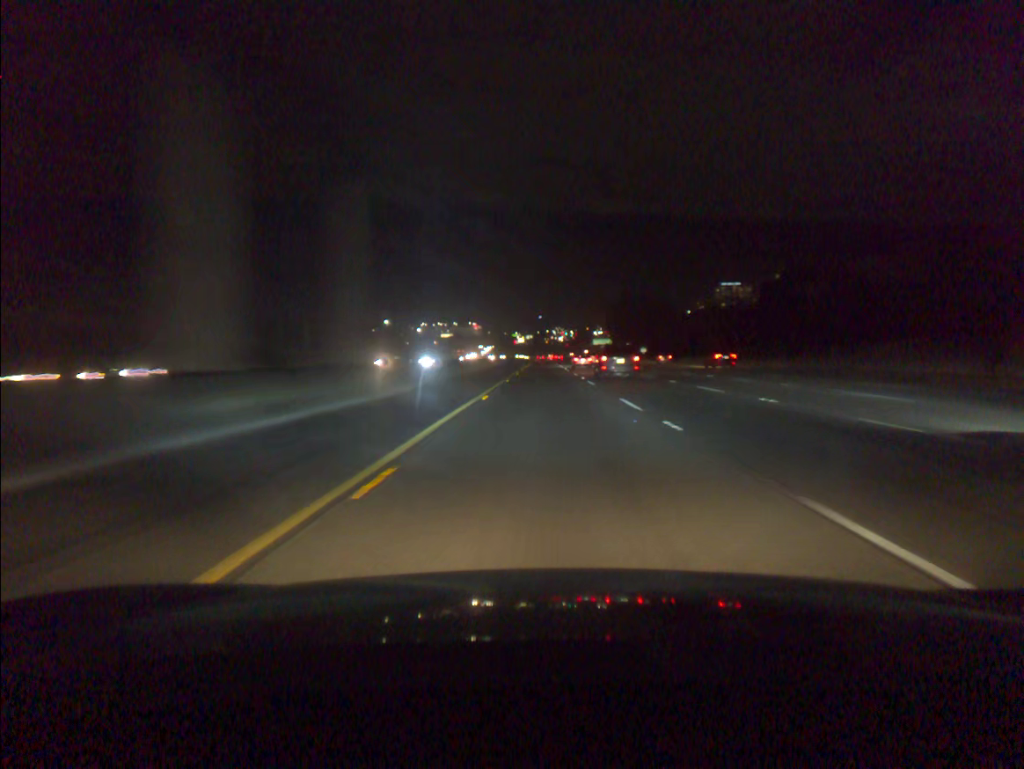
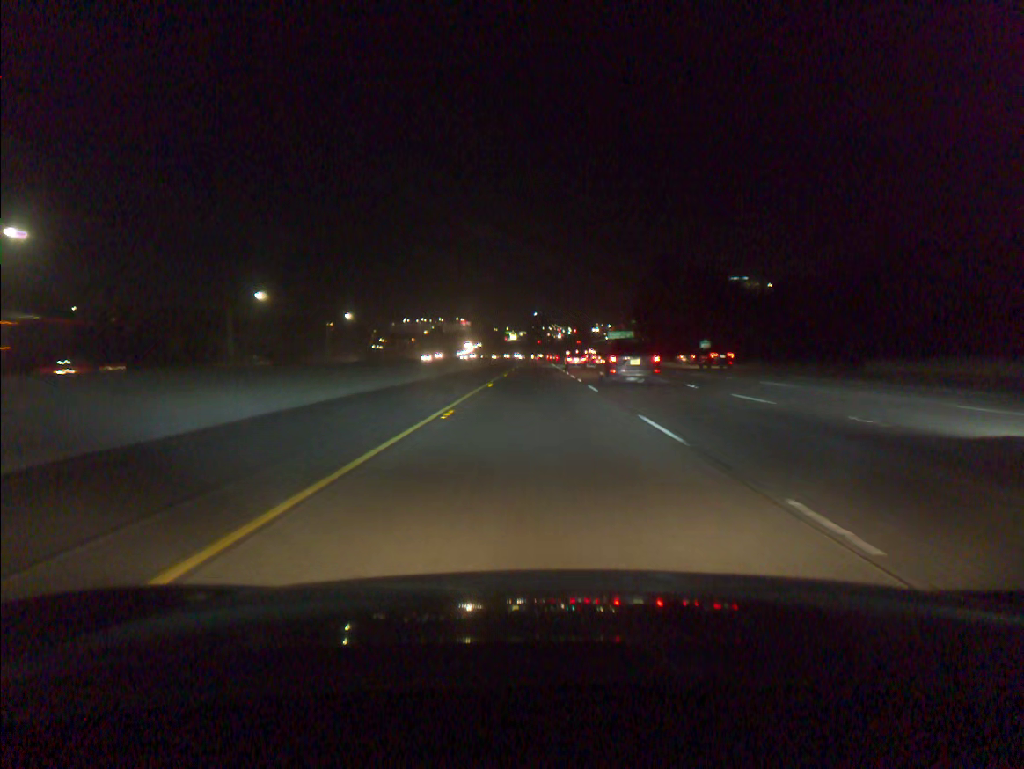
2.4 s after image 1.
(+0.4, +79.5) m; 0°
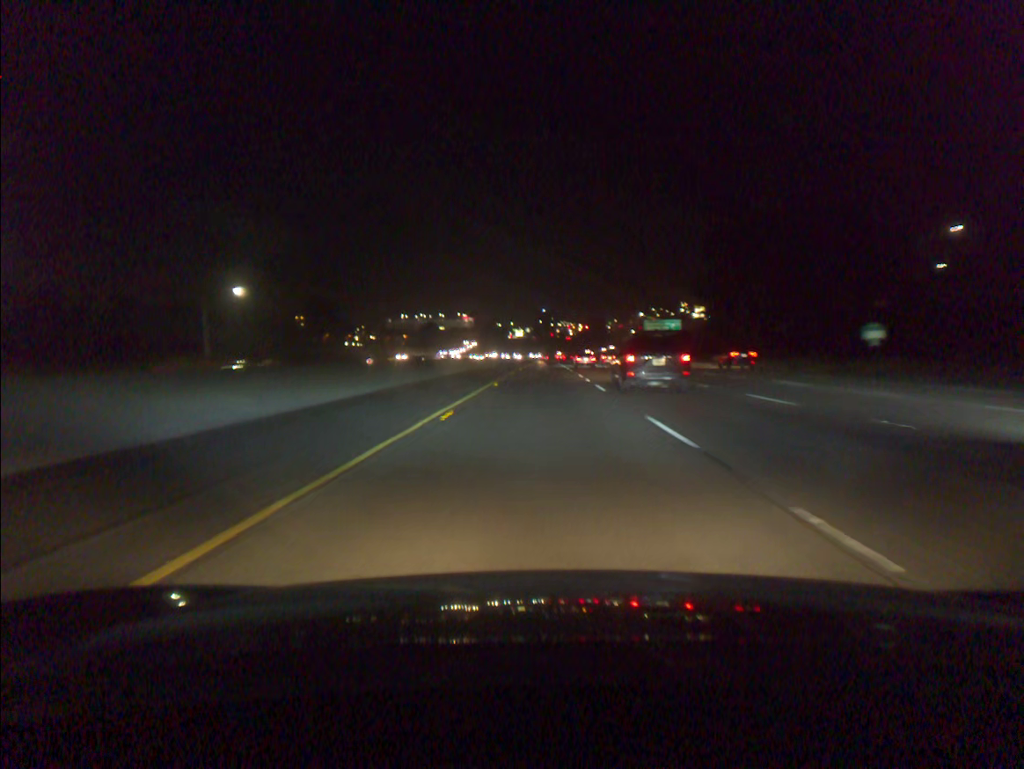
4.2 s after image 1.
(-0.2, +59.3) m; -1°
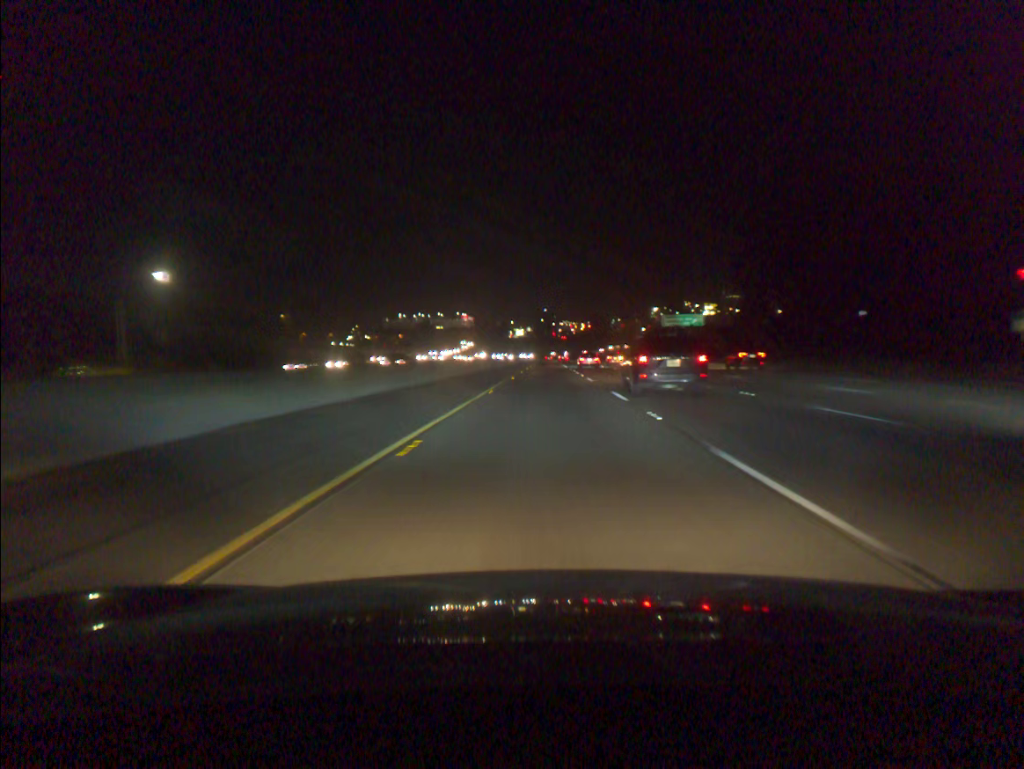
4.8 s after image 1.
(0.0, +19.5) m; 0°
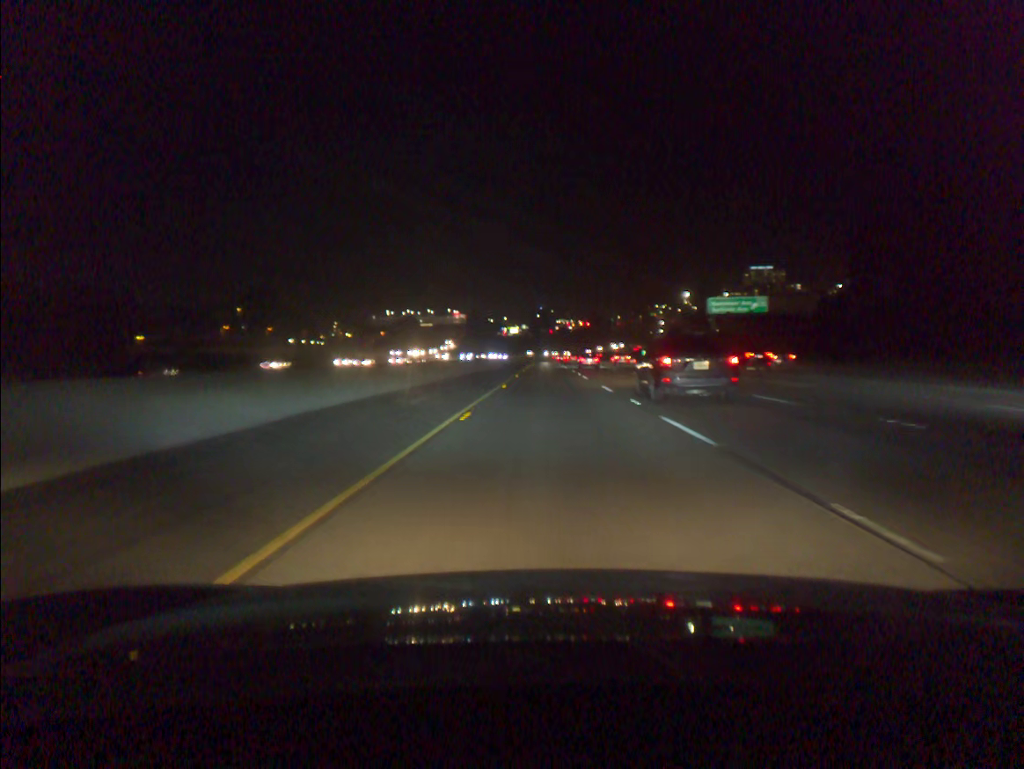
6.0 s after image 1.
(+0.1, +38.7) m; 0°
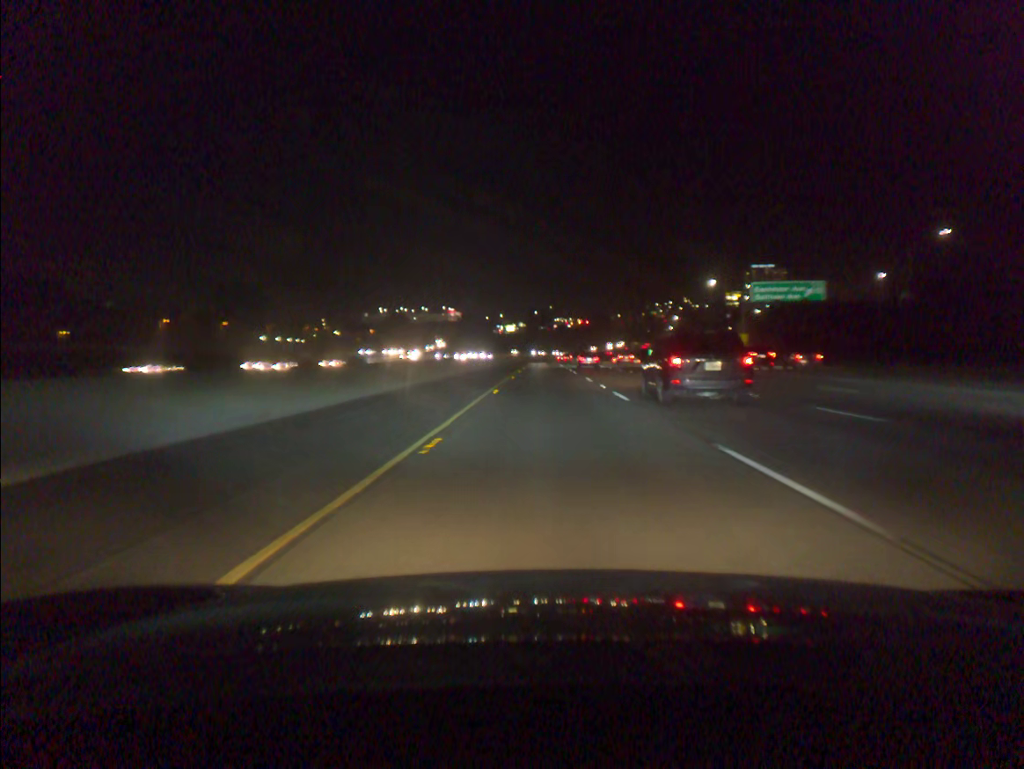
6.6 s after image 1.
(0.0, +19.3) m; 0°
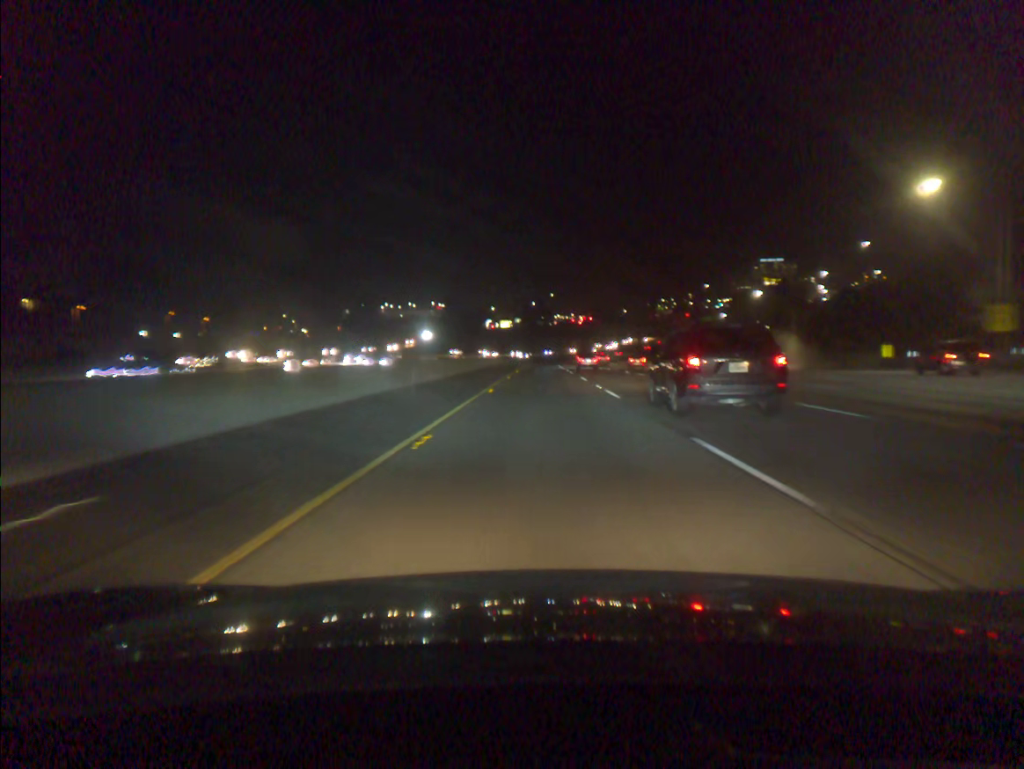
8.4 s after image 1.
(+0.2, +57.9) m; 0°
